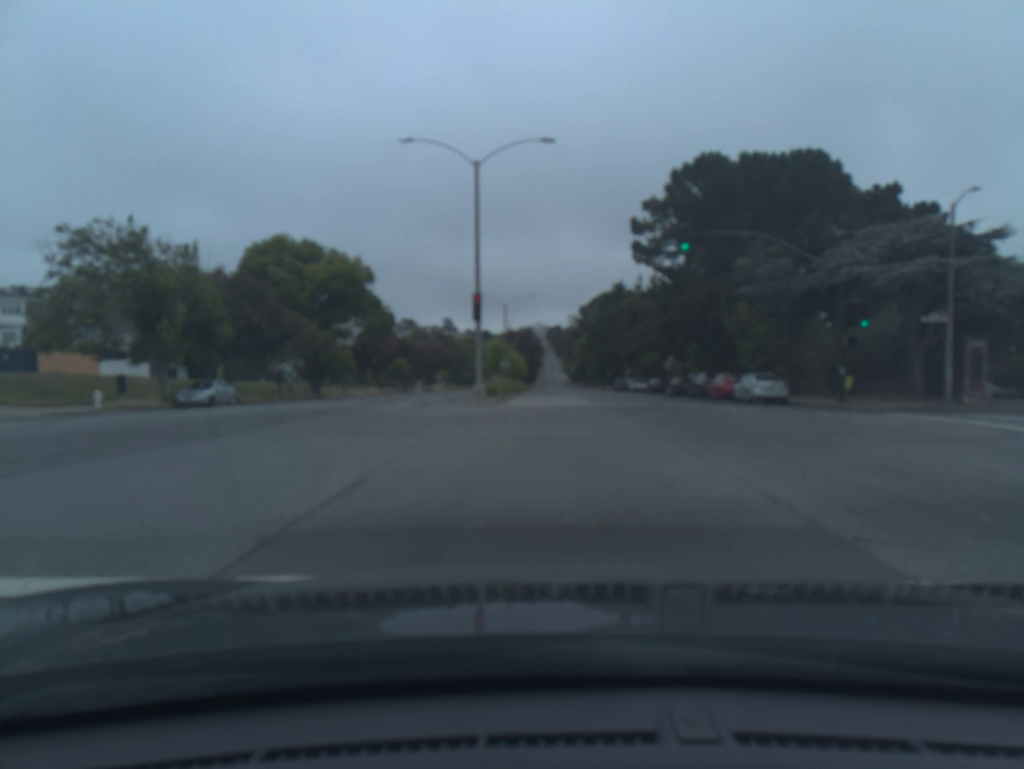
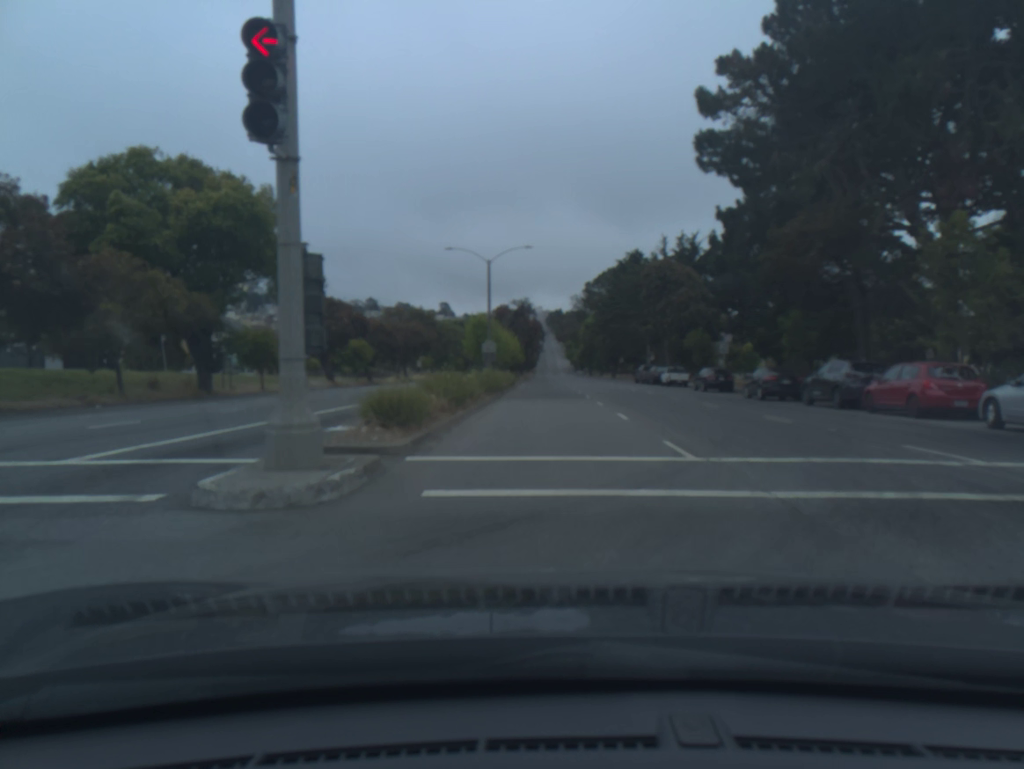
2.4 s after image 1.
(+0.1, +21.9) m; 0°
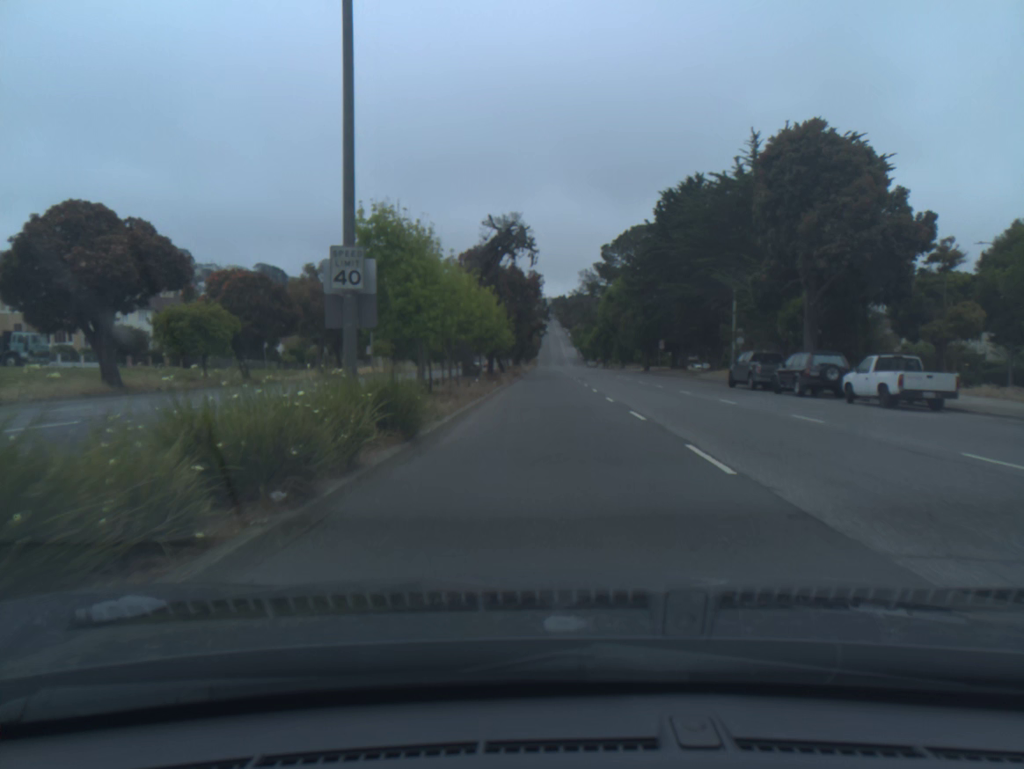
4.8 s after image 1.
(+0.1, +37.8) m; 0°
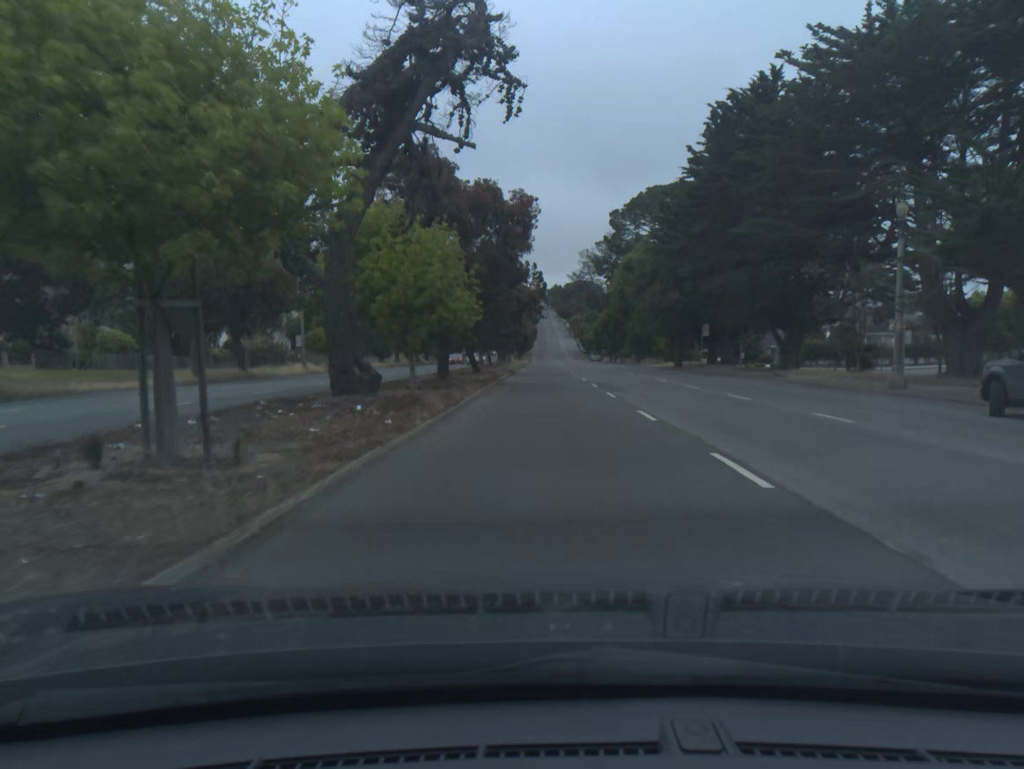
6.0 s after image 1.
(+0.1, +23.6) m; 0°
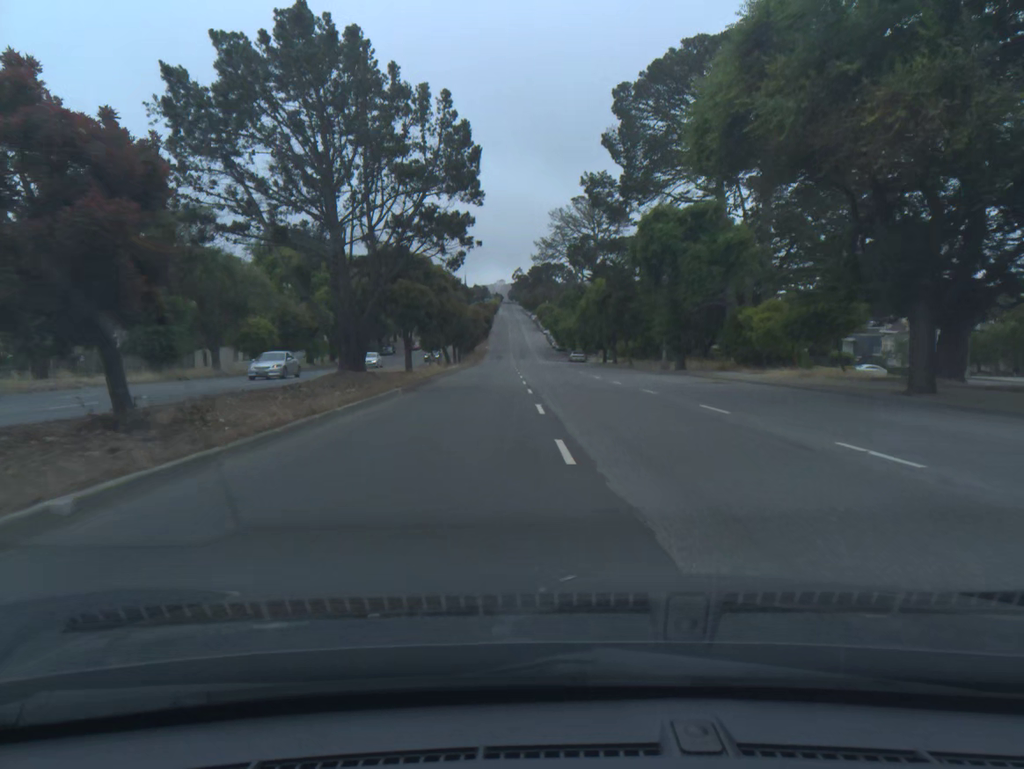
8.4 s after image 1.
(+1.2, +50.0) m; +2°
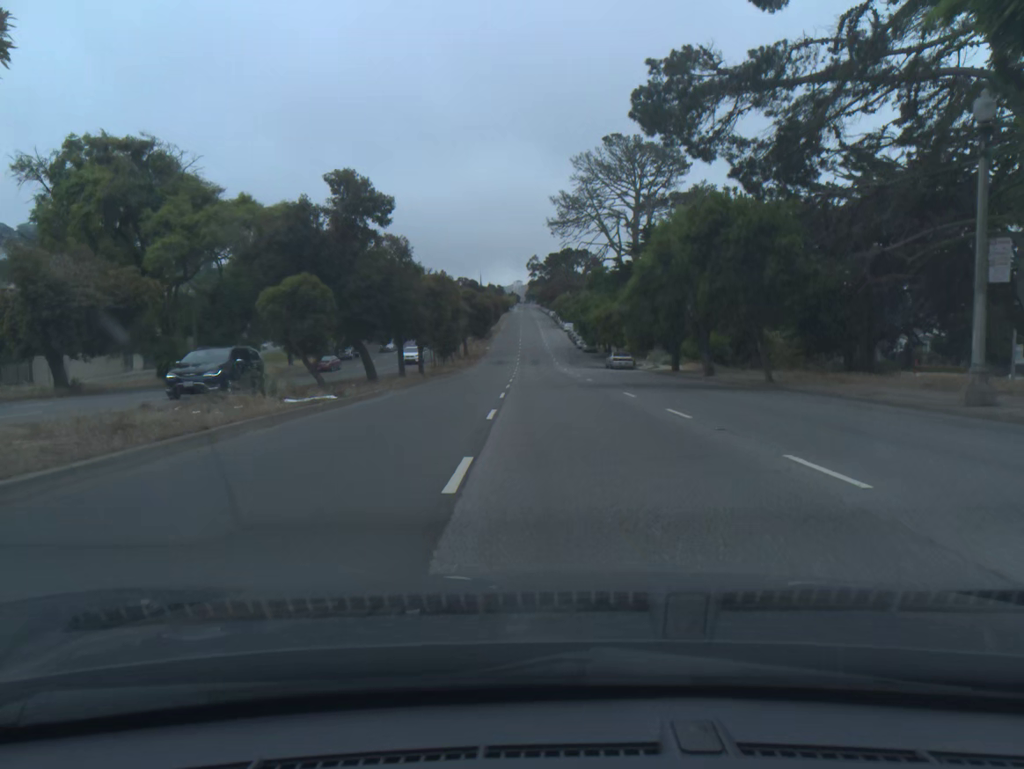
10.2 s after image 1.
(-0.4, +37.6) m; -1°
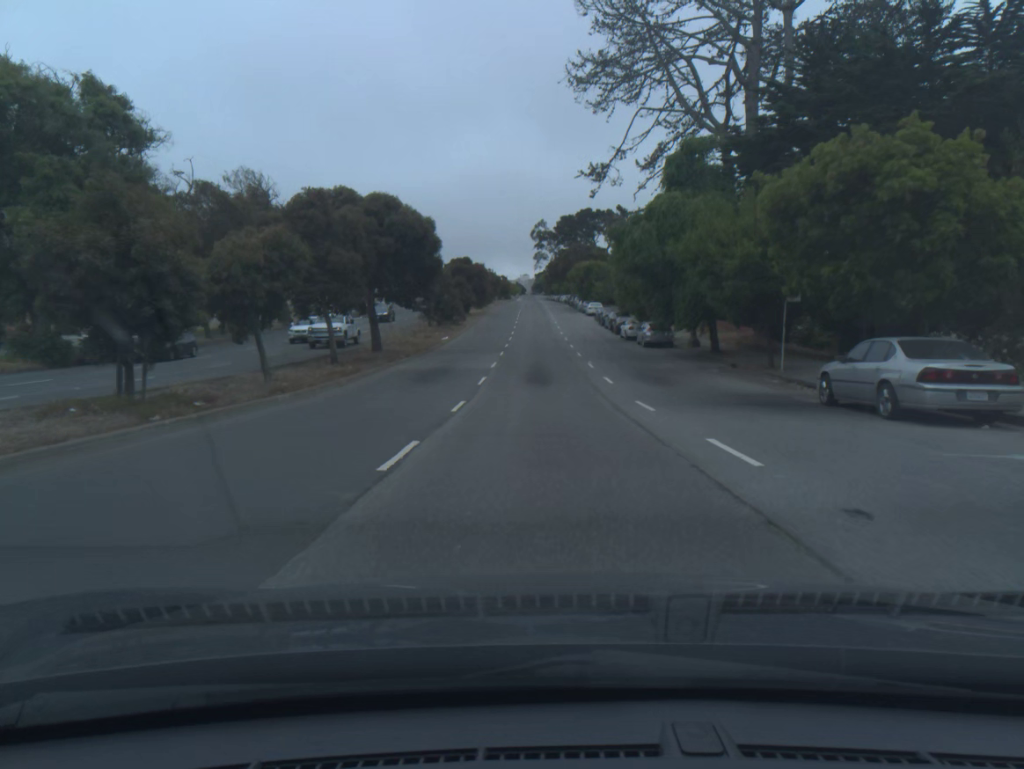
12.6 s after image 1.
(-0.4, +50.3) m; -1°
